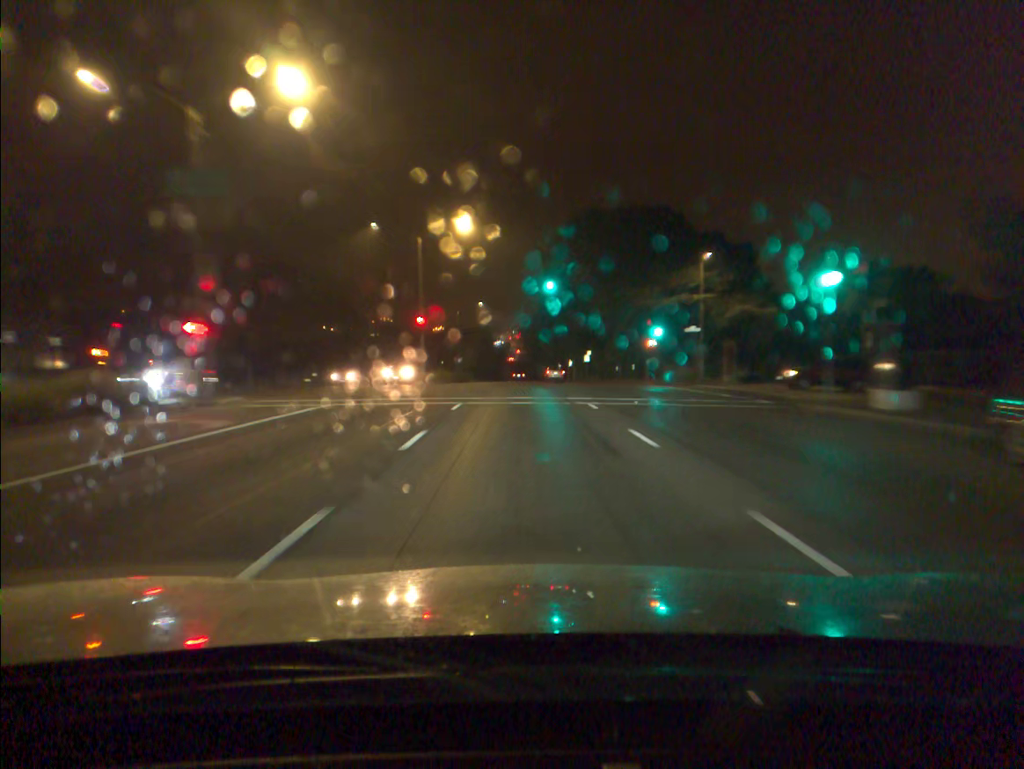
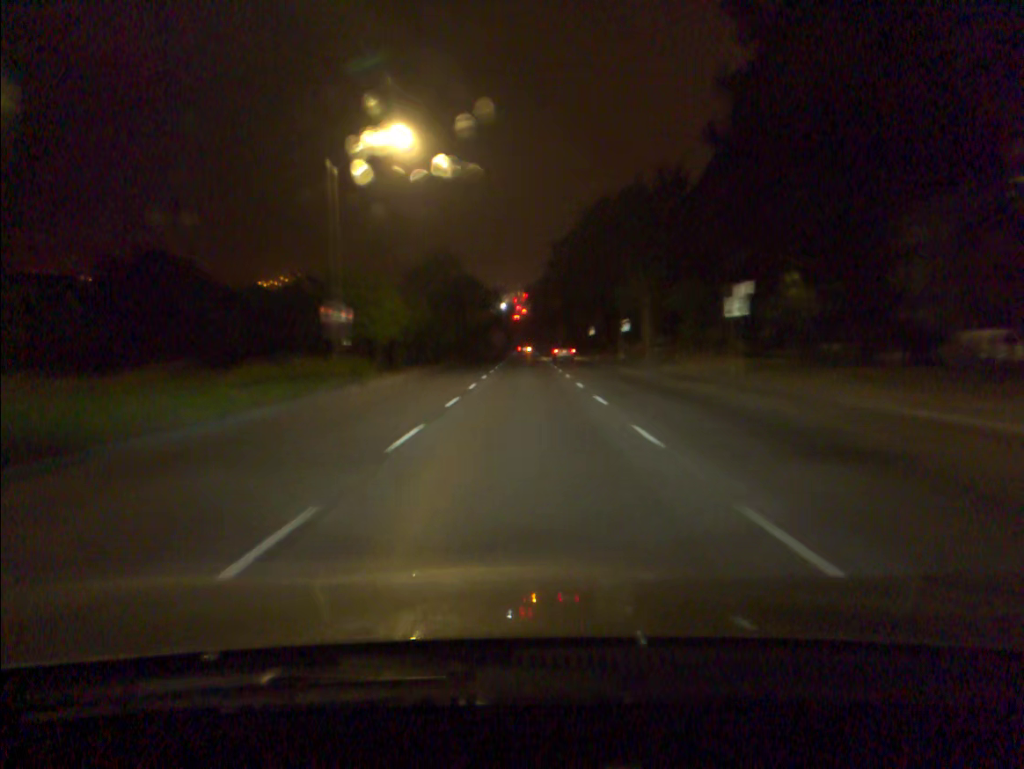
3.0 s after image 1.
(-0.4, +64.0) m; -1°
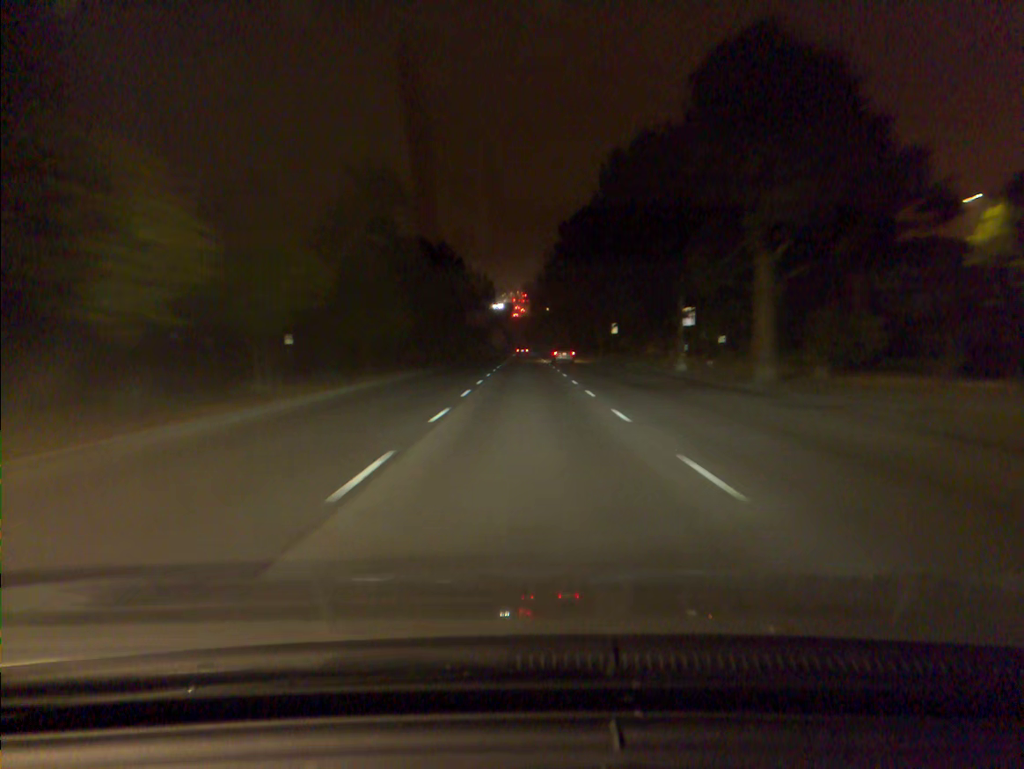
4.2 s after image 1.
(-0.1, +25.9) m; 0°
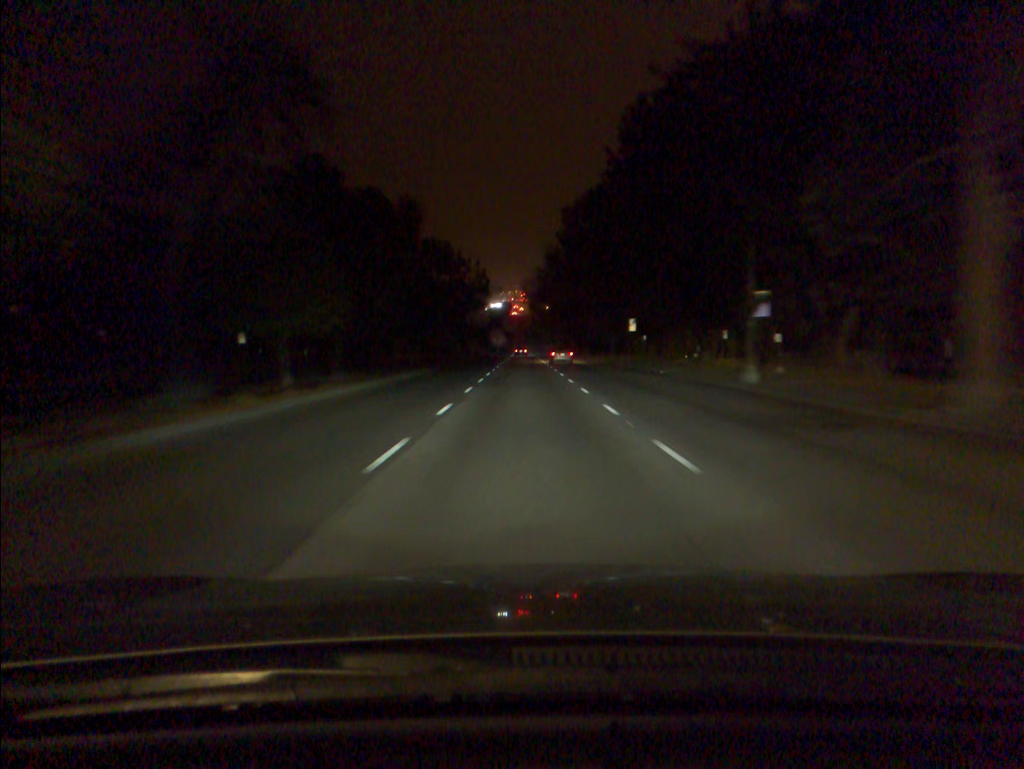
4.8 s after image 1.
(0.0, +13.0) m; 0°
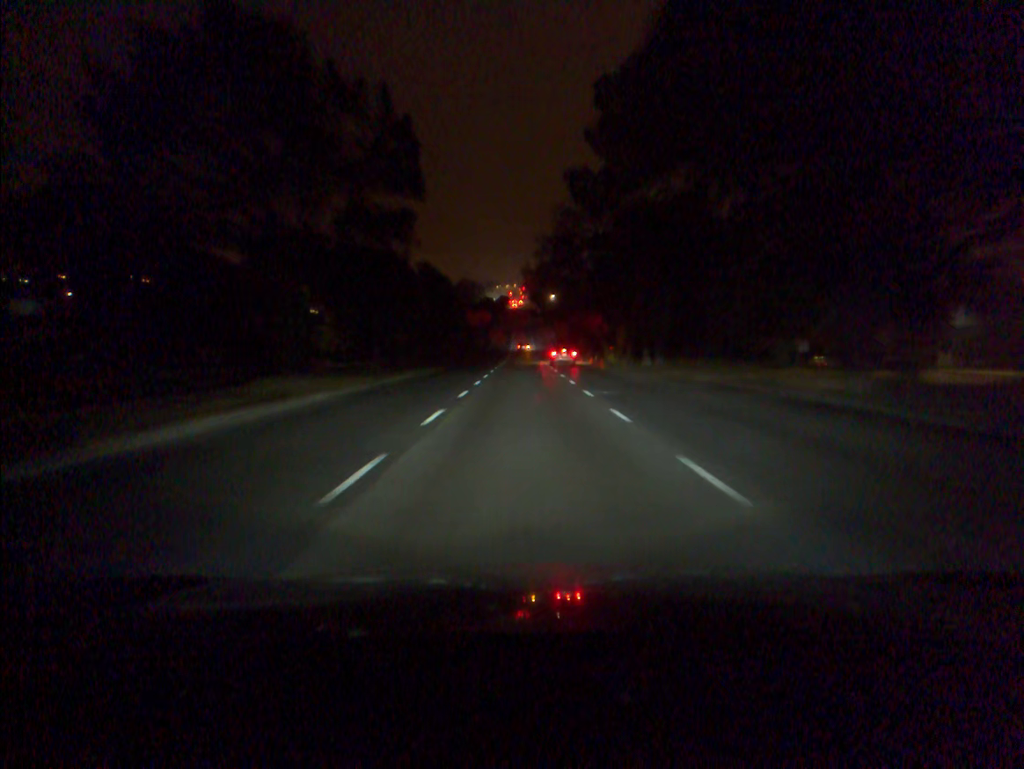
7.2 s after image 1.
(-0.1, +52.9) m; 0°
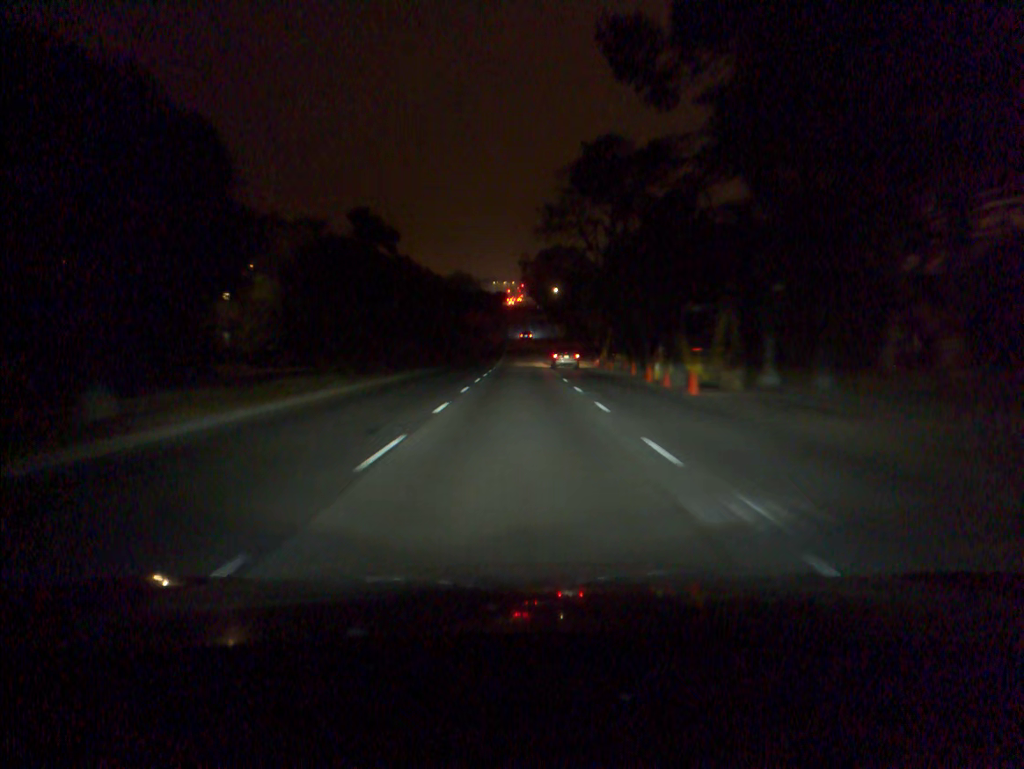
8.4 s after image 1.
(0.0, +26.7) m; 0°
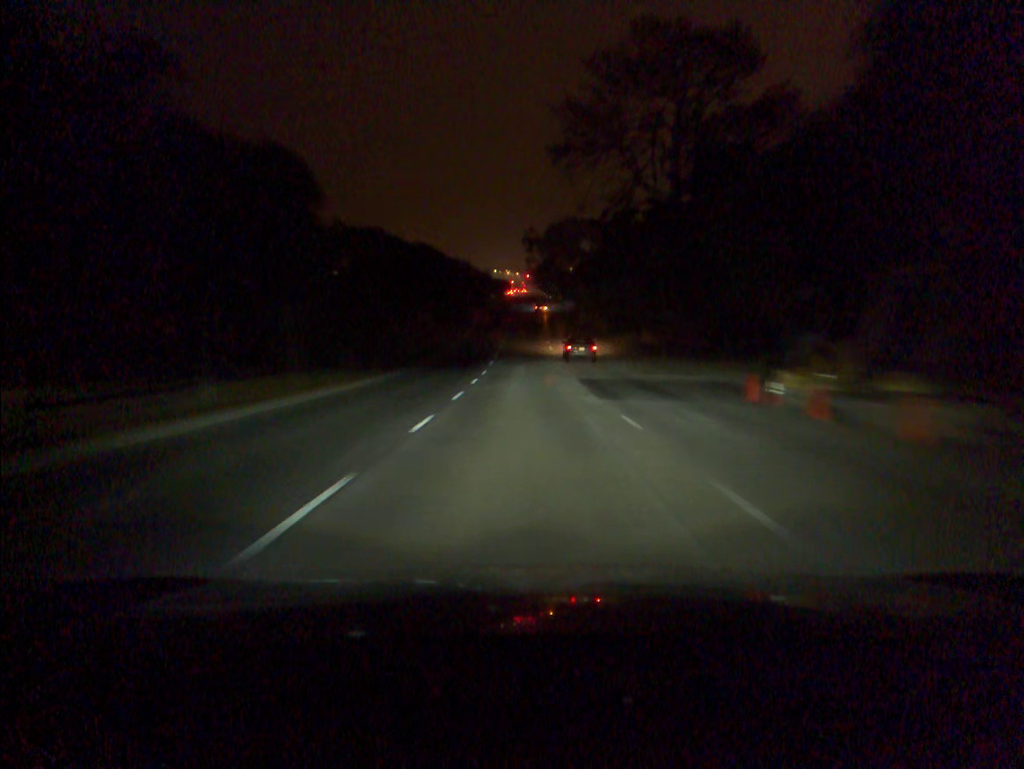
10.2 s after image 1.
(-0.1, +40.3) m; 0°
